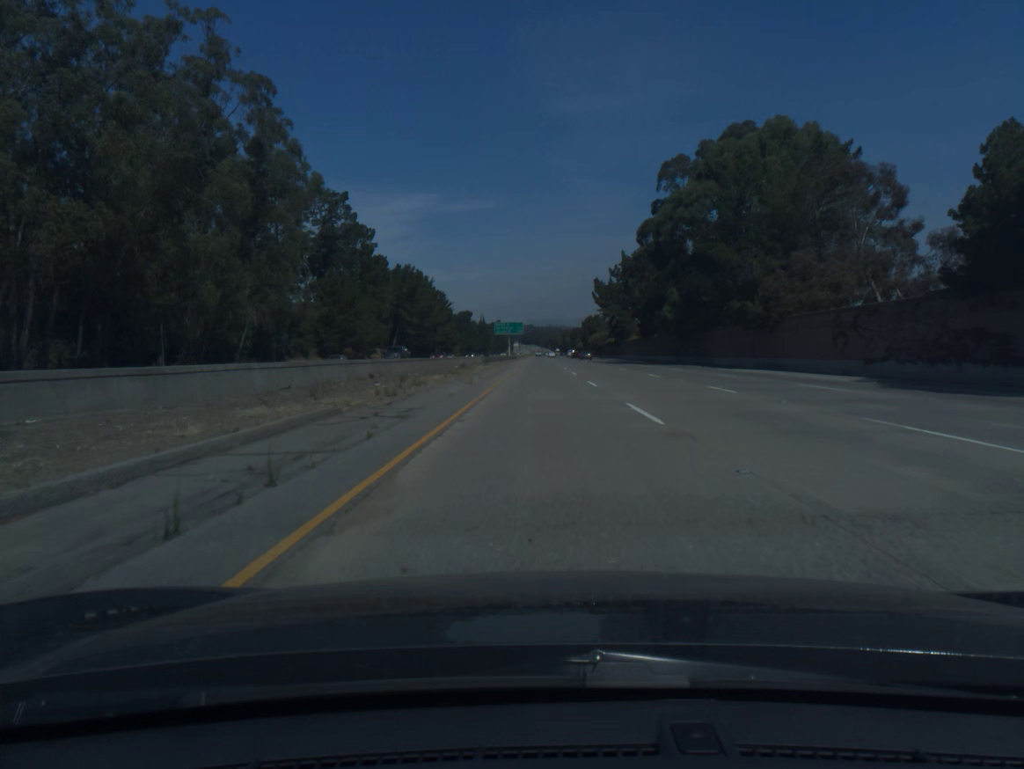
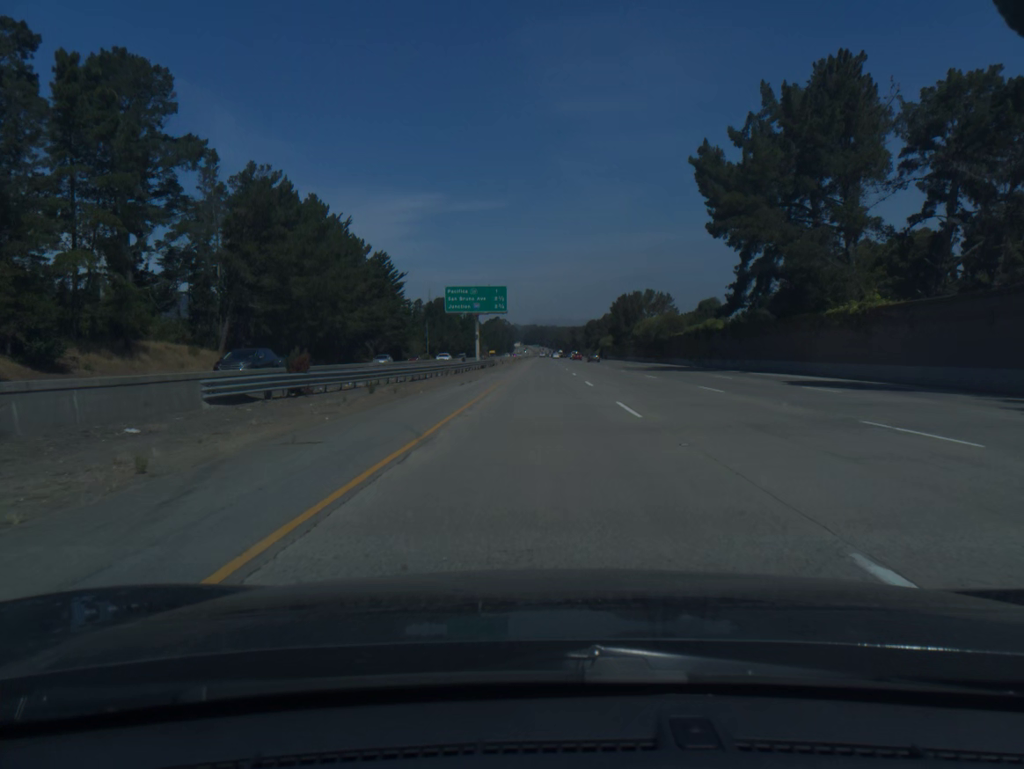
(-0.2, +100.5) m; 0°
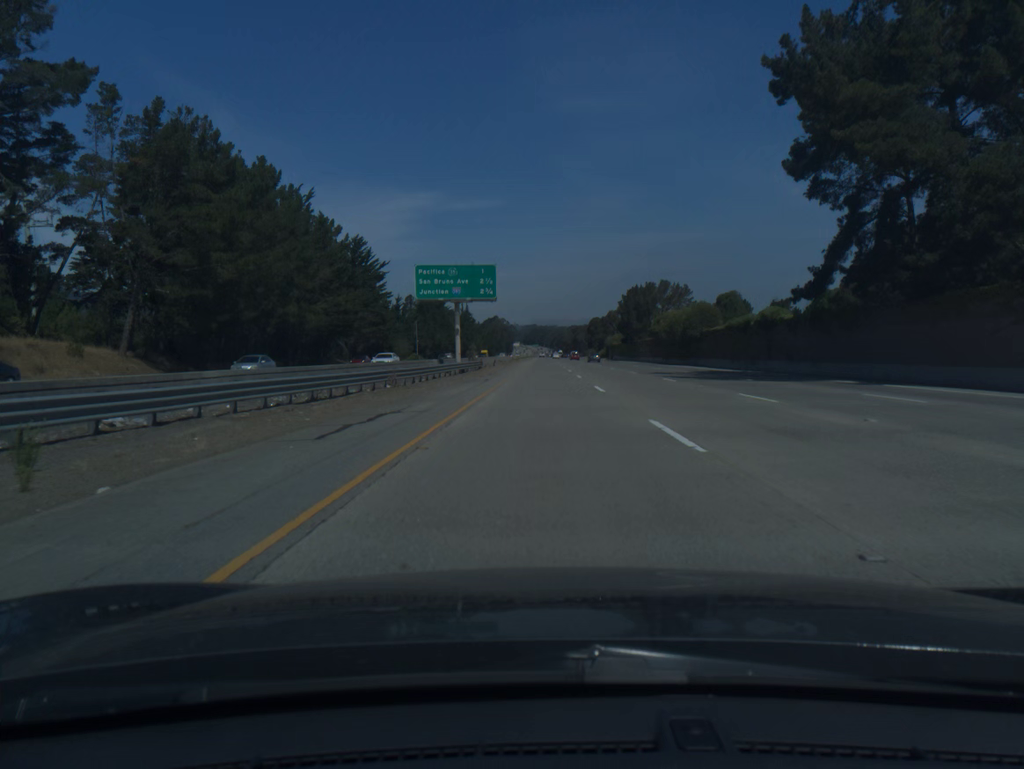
(0.0, +20.1) m; 0°
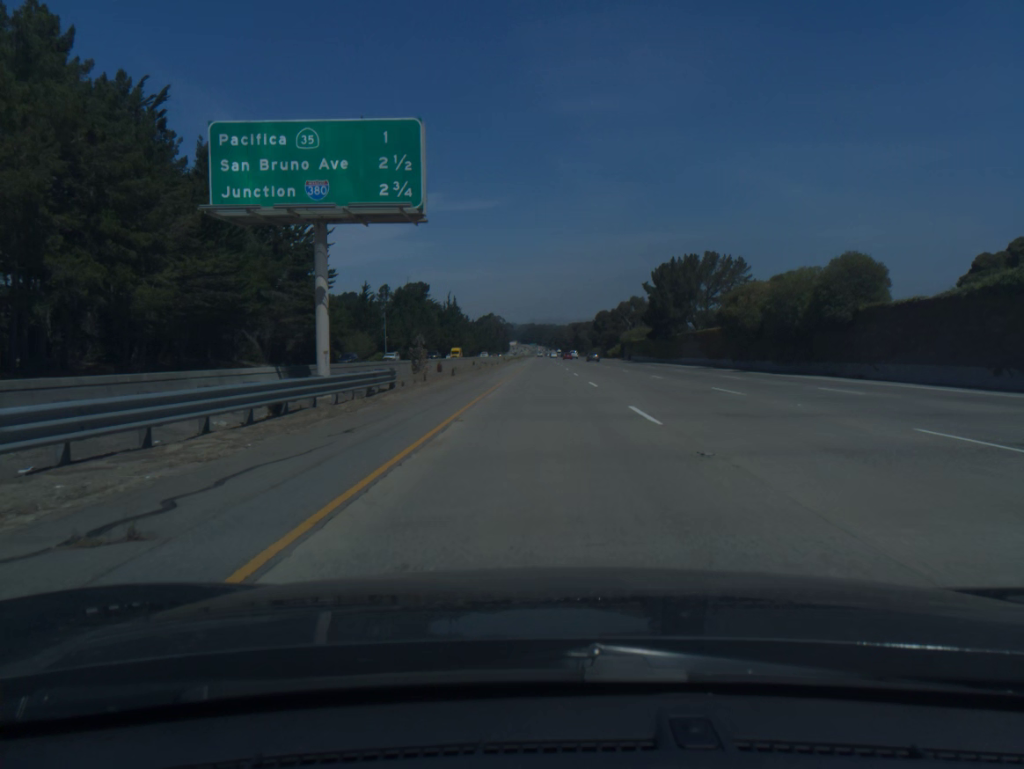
(0.0, +40.1) m; 0°
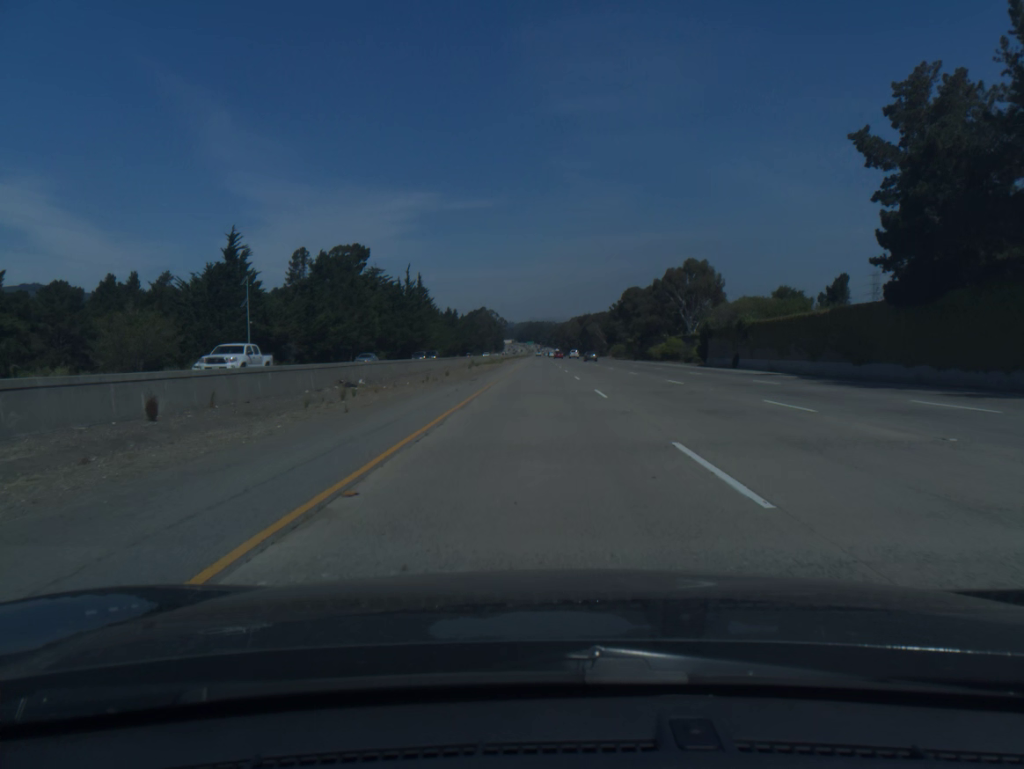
(+0.2, +80.1) m; 0°
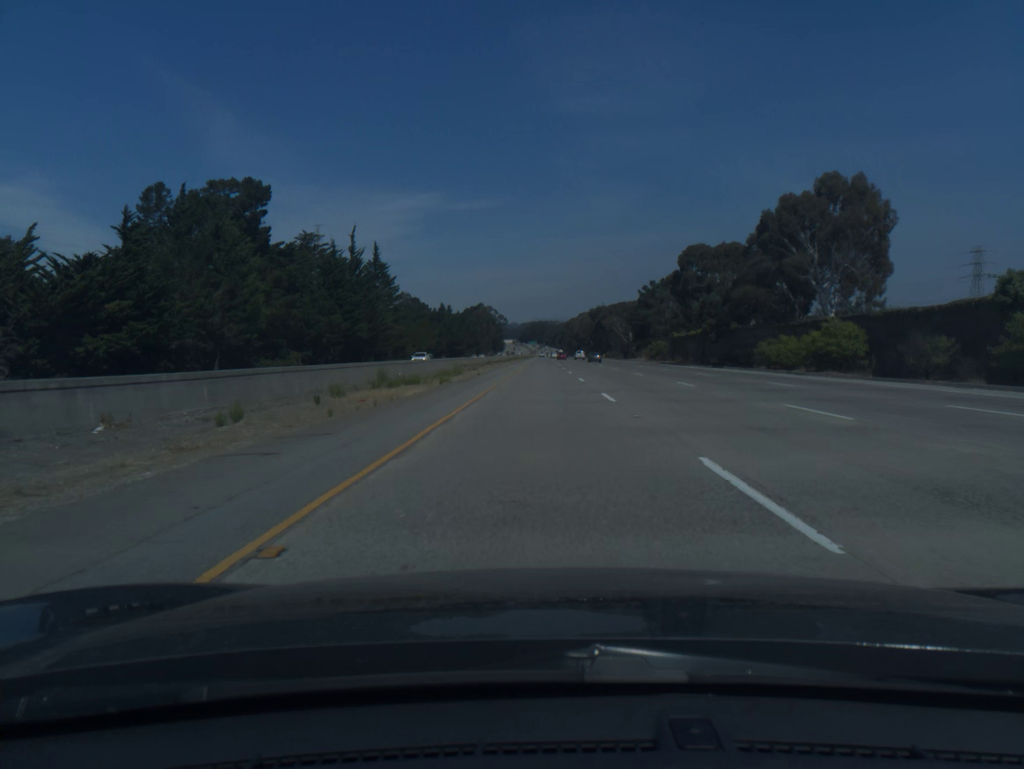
(-0.1, +60.1) m; 0°
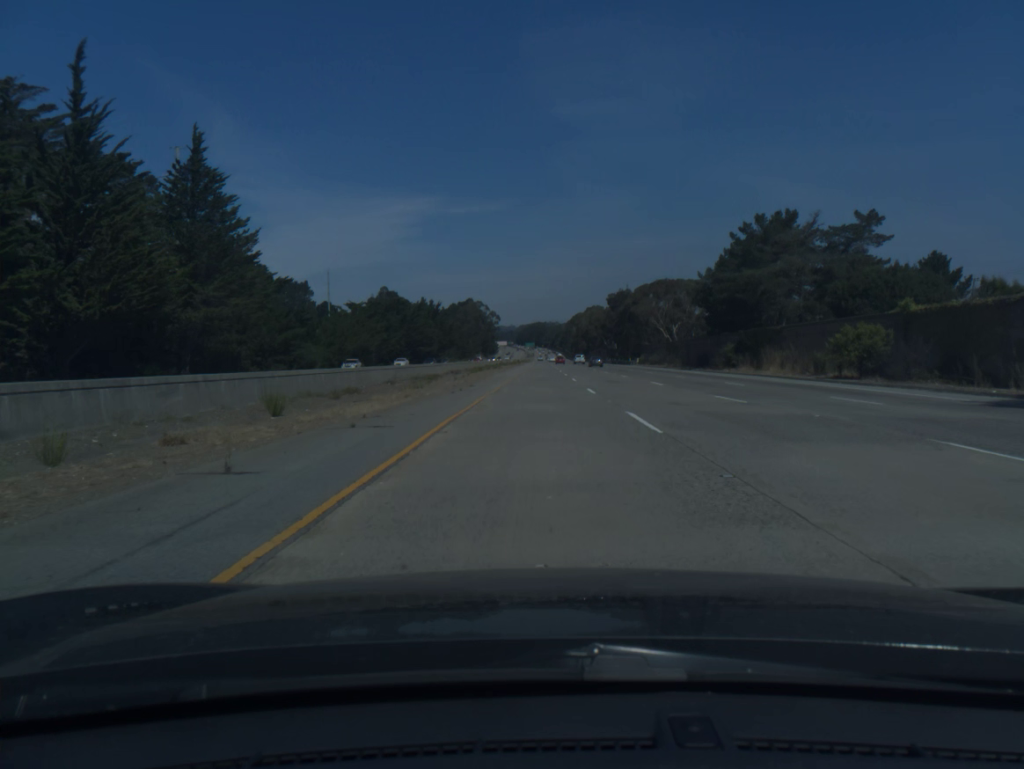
(+0.1, +80.1) m; 0°
